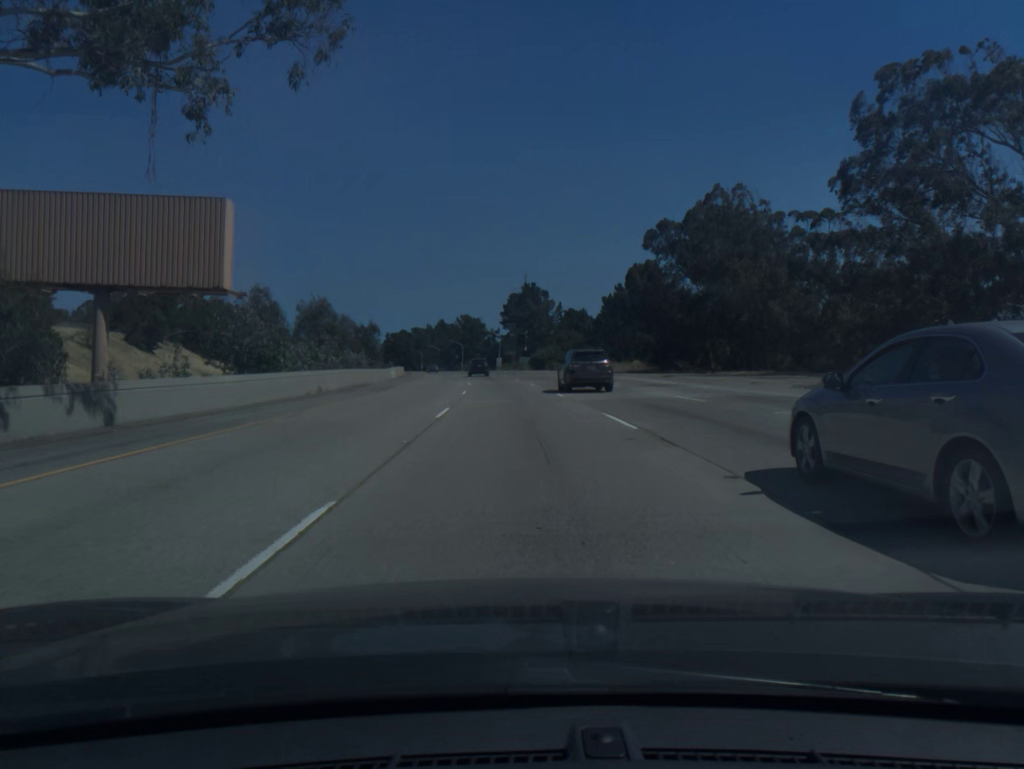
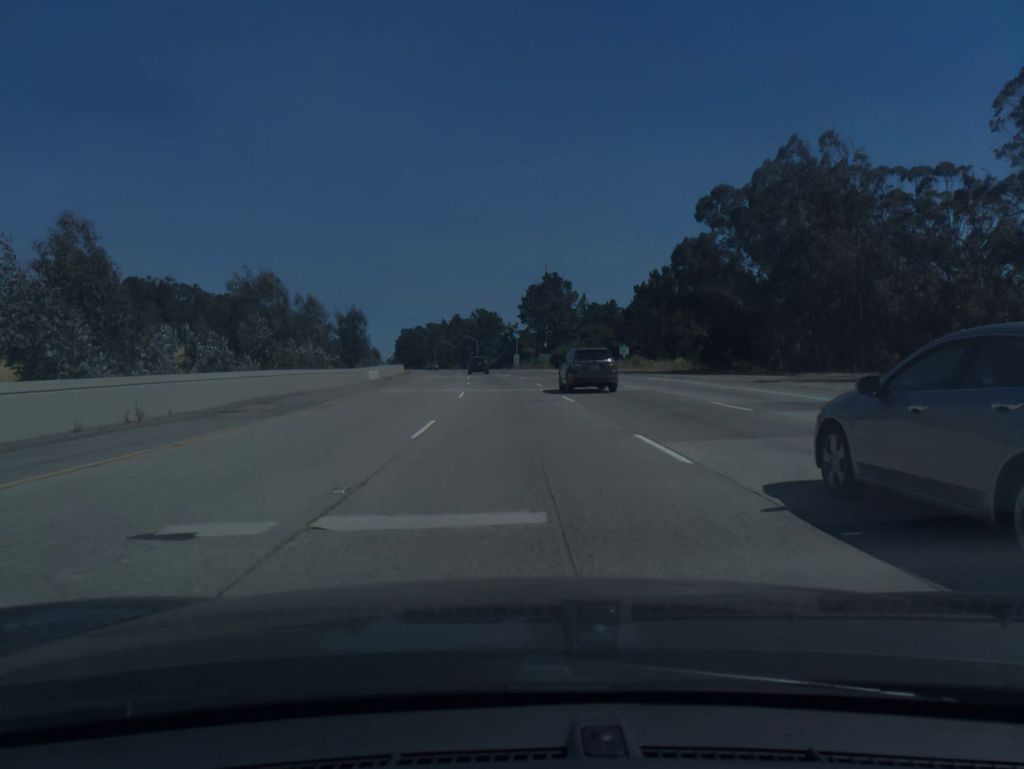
(-0.2, +18.8) m; -1°
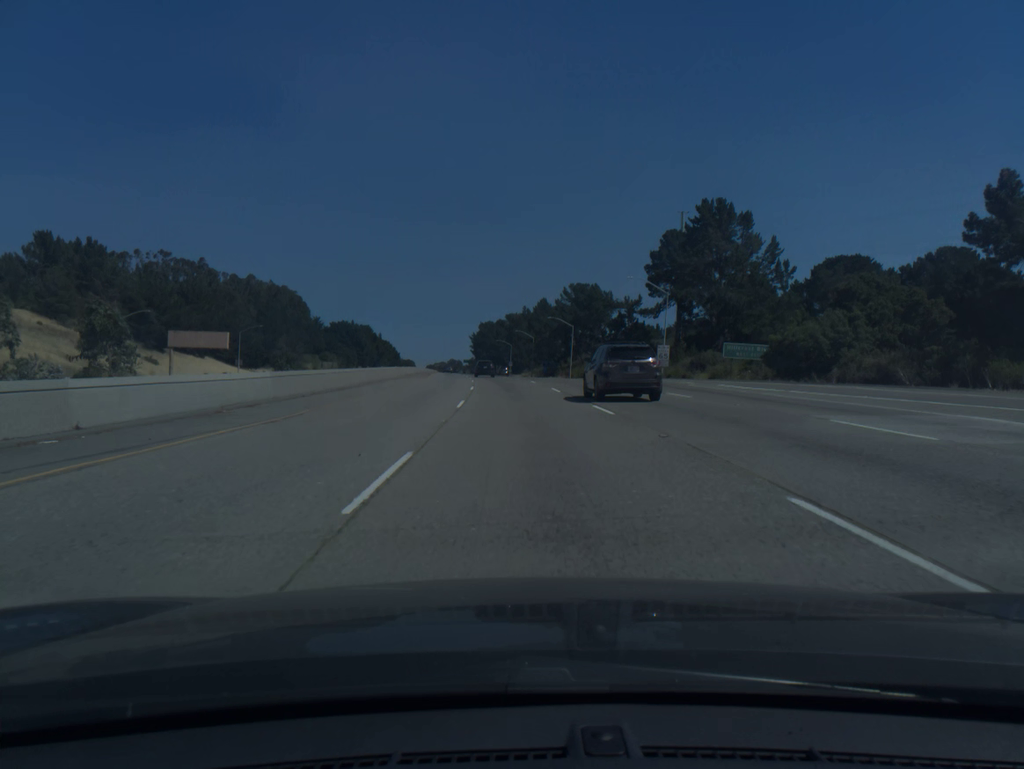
(-5.6, +93.8) m; -6°
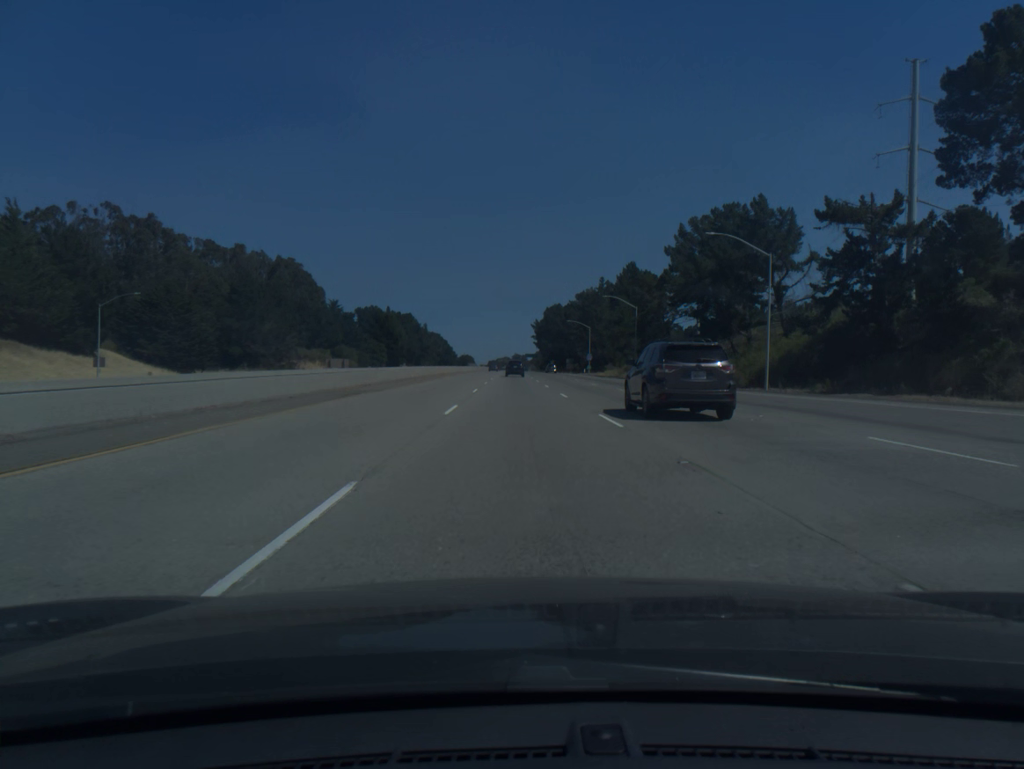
(-3.2, +75.4) m; -5°
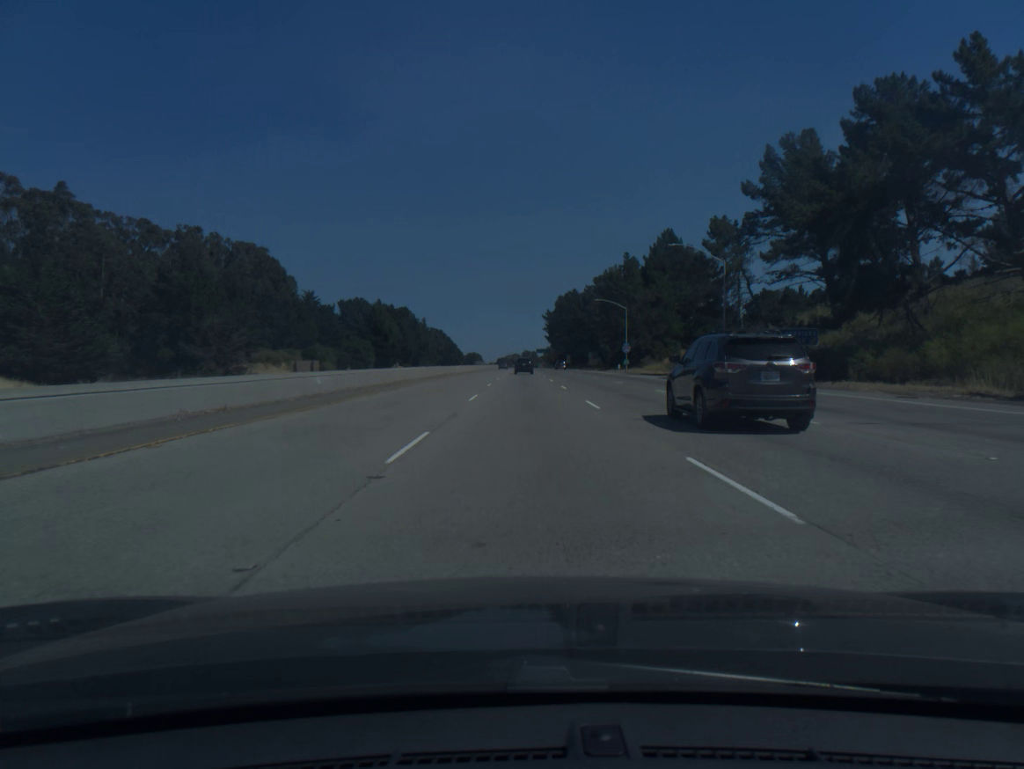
(-0.4, +37.9) m; -1°
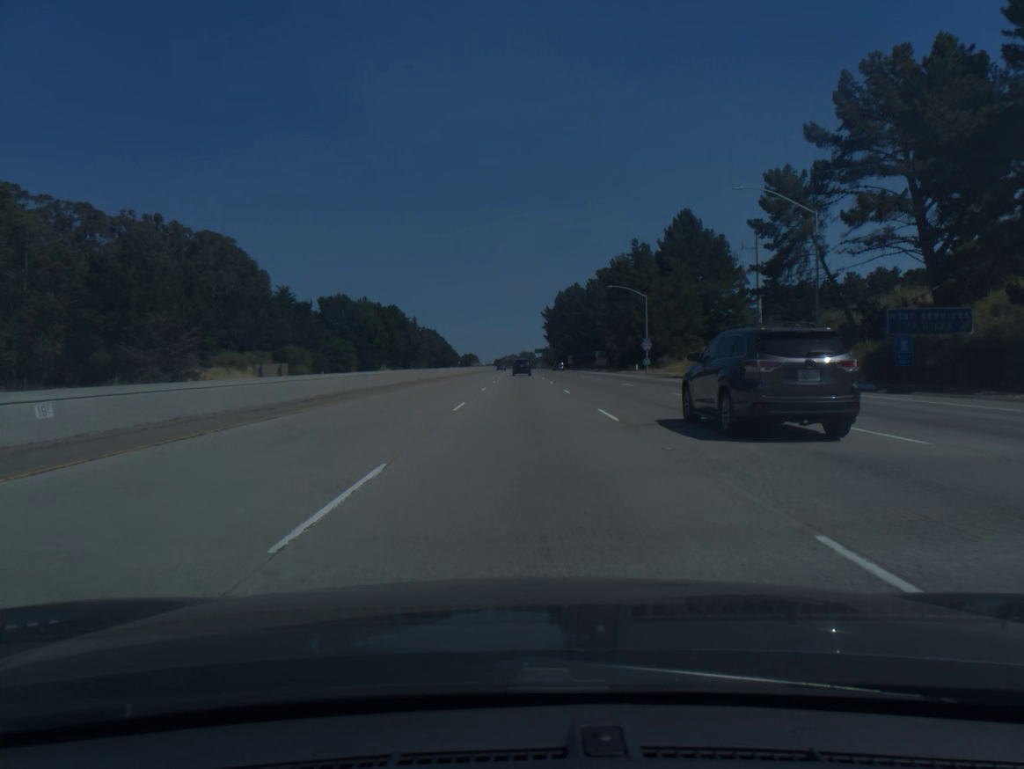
(0.0, +19.0) m; 0°
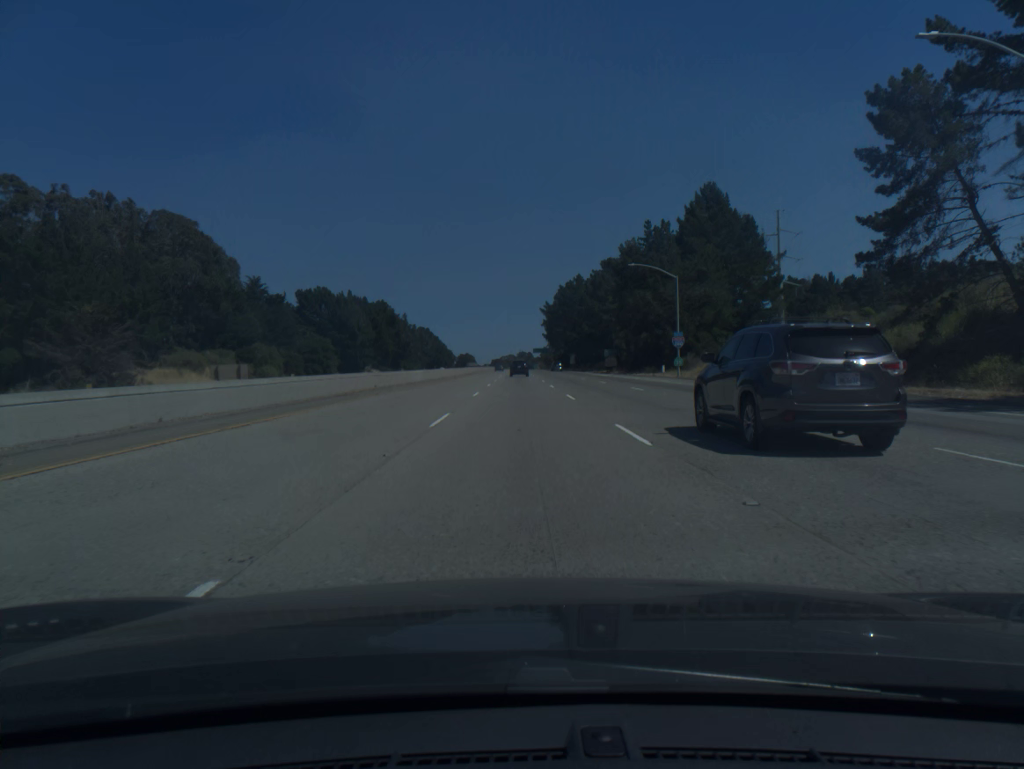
(0.0, +19.0) m; 0°
